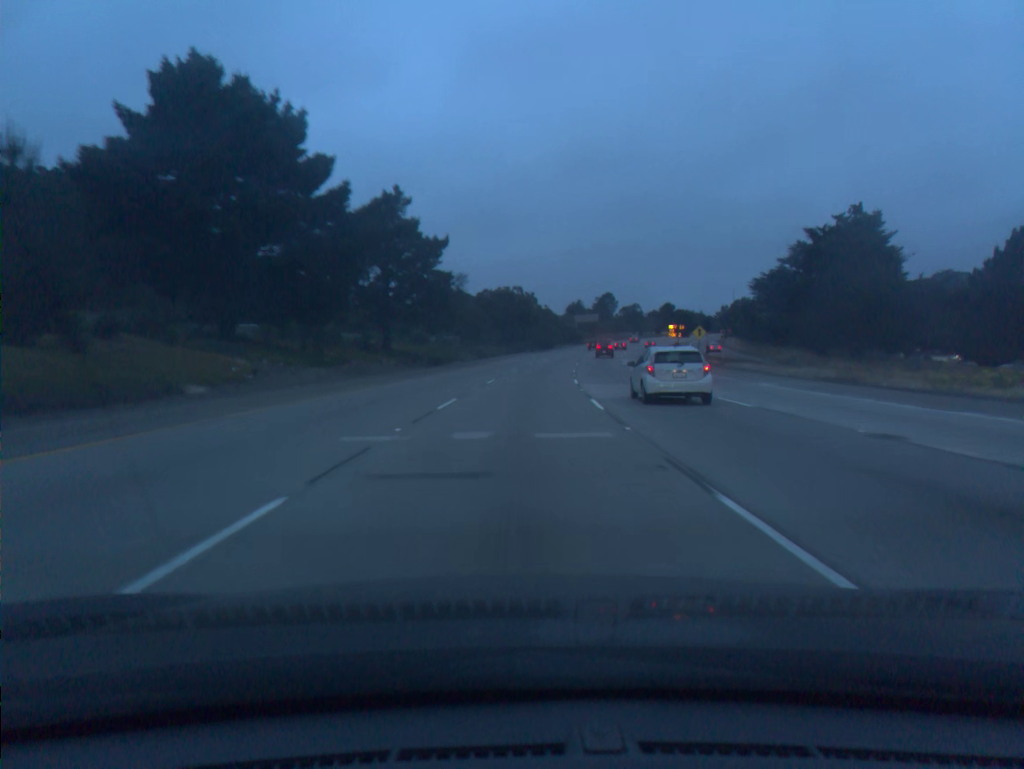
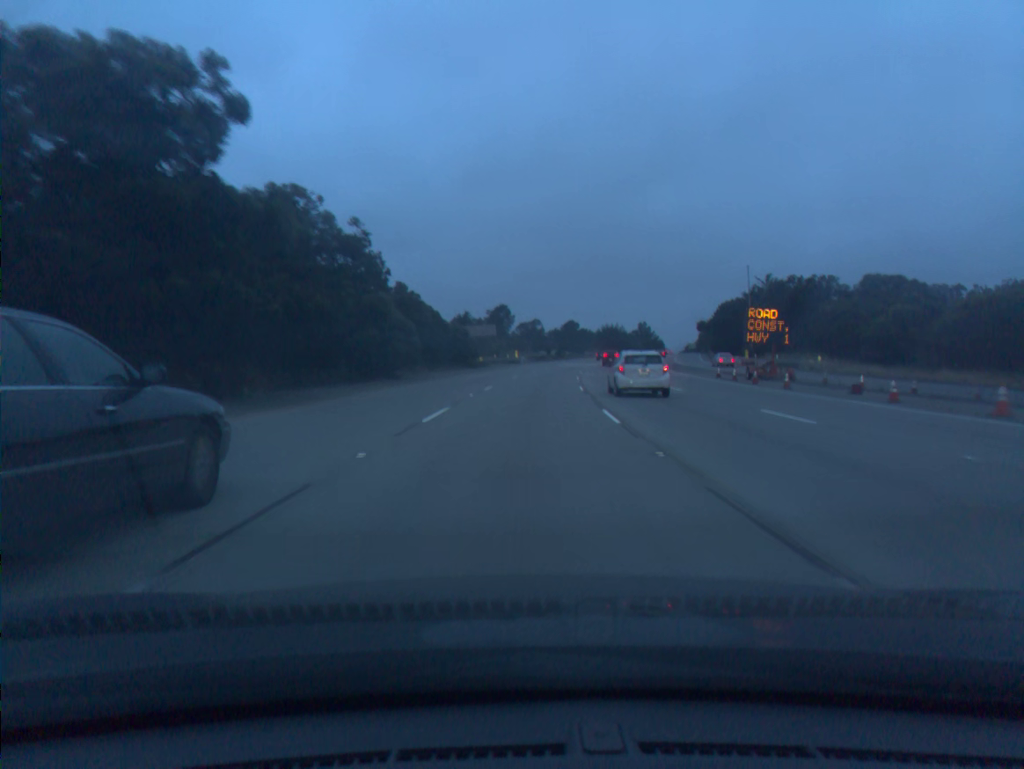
(+6.5, +90.2) m; +8°
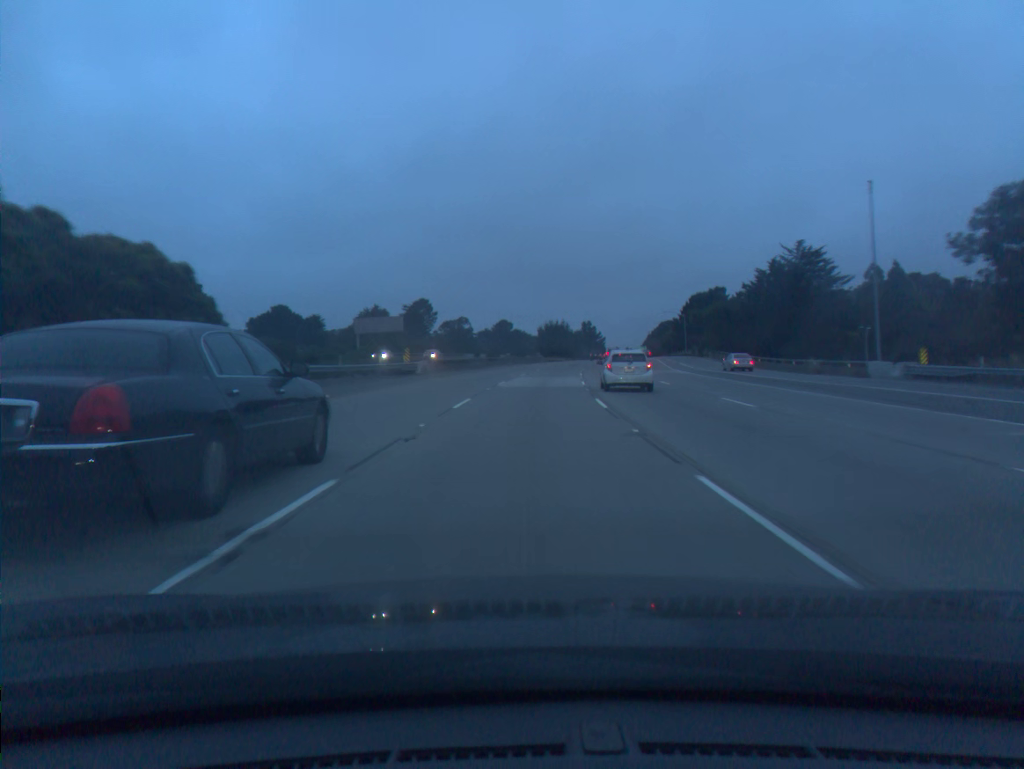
(+2.4, +53.9) m; +5°
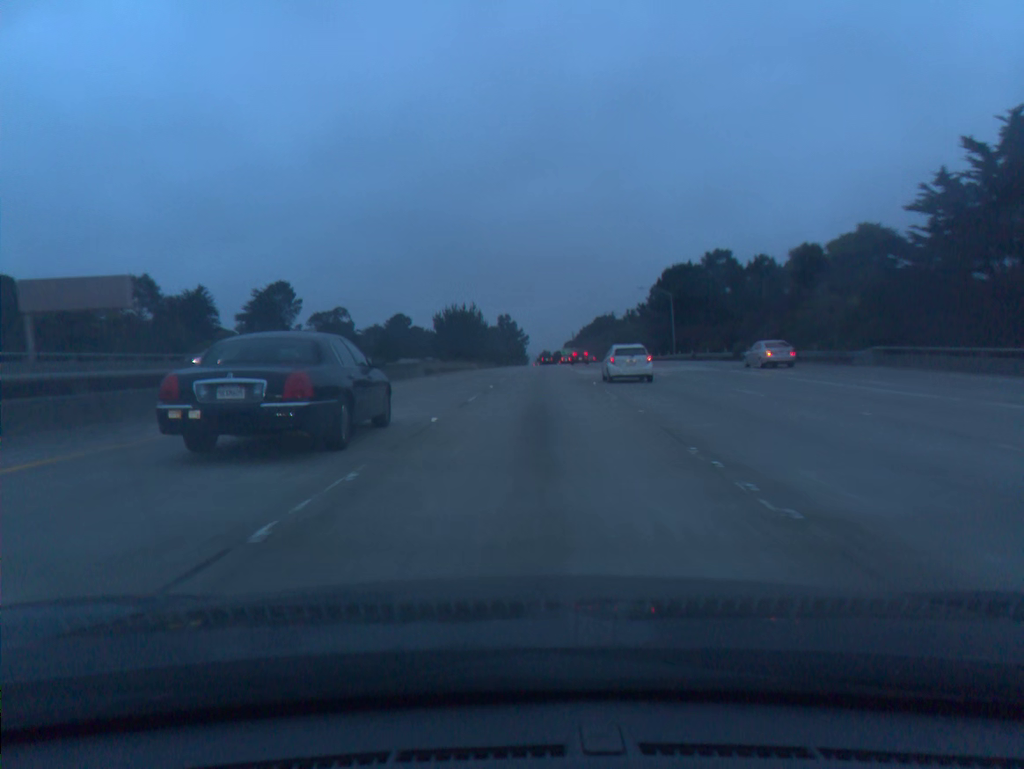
(+4.3, +71.6) m; +6°
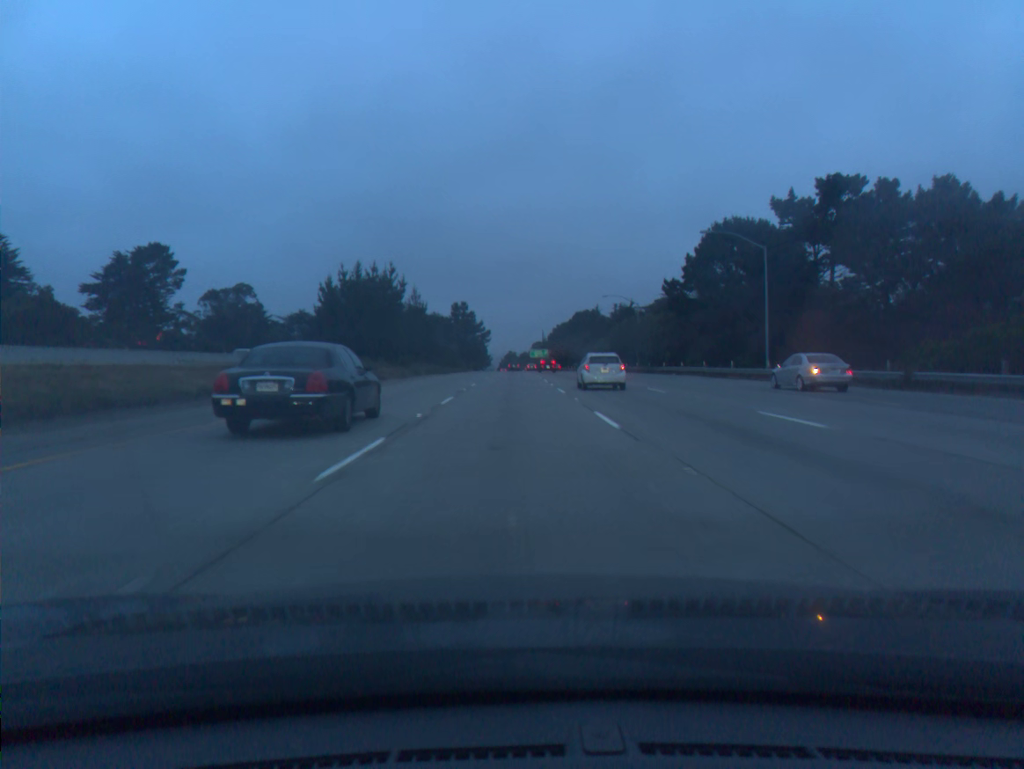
(+1.8, +54.0) m; +3°
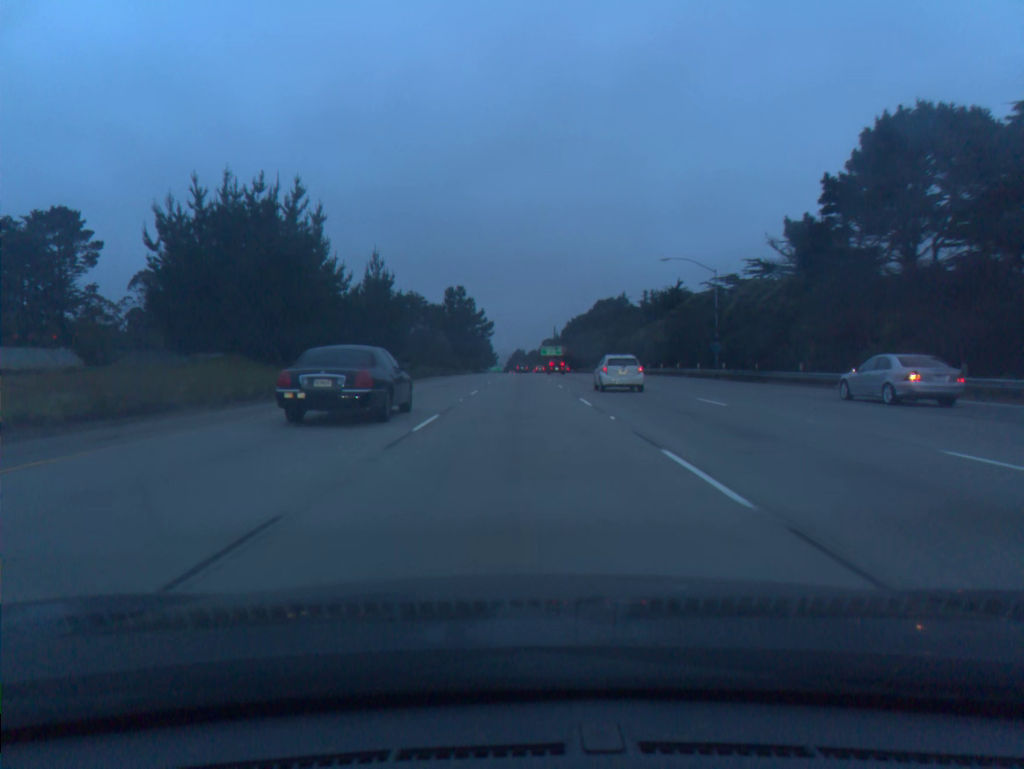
(-0.2, +36.2) m; -1°
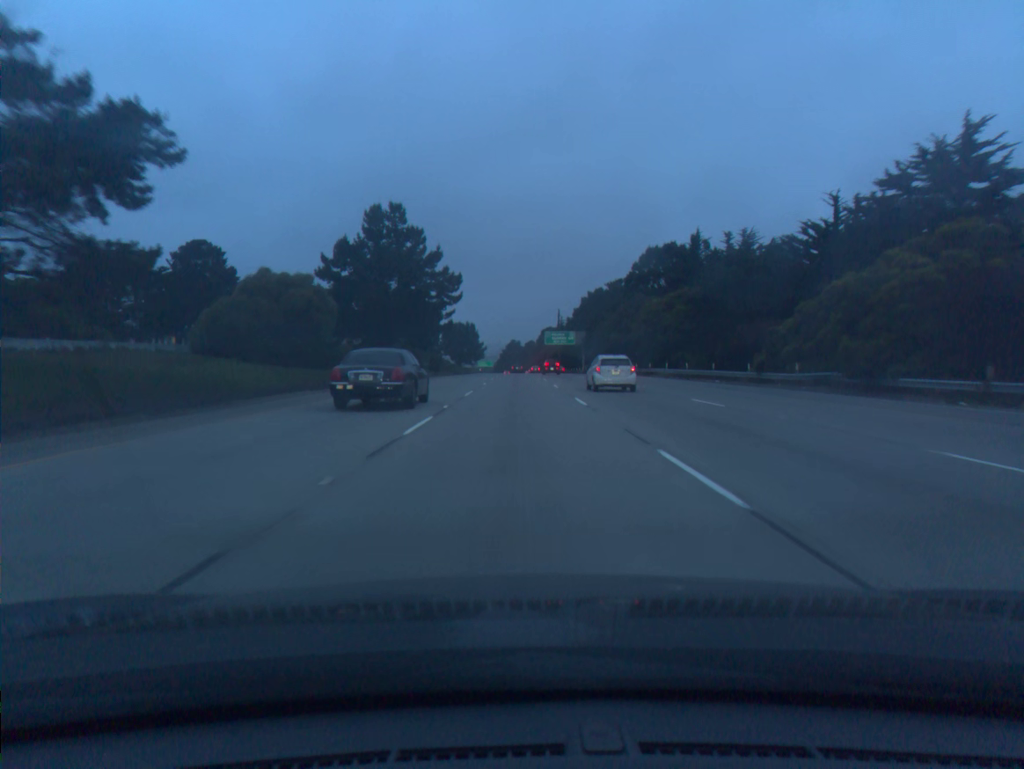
(+0.4, +73.0) m; 0°
